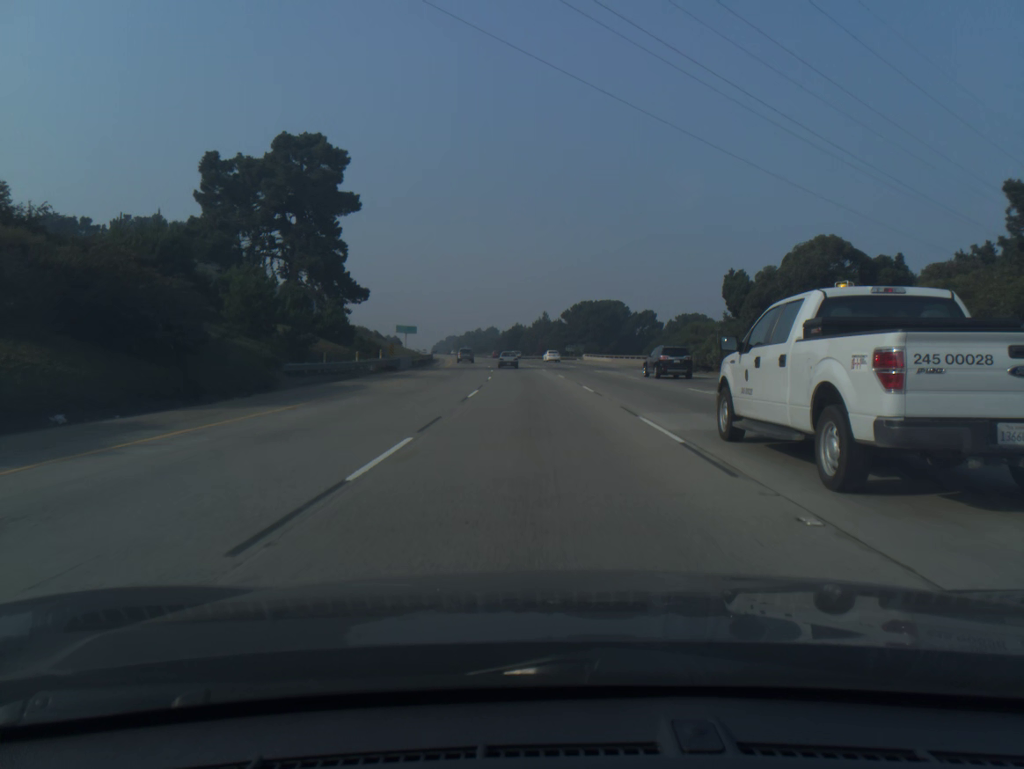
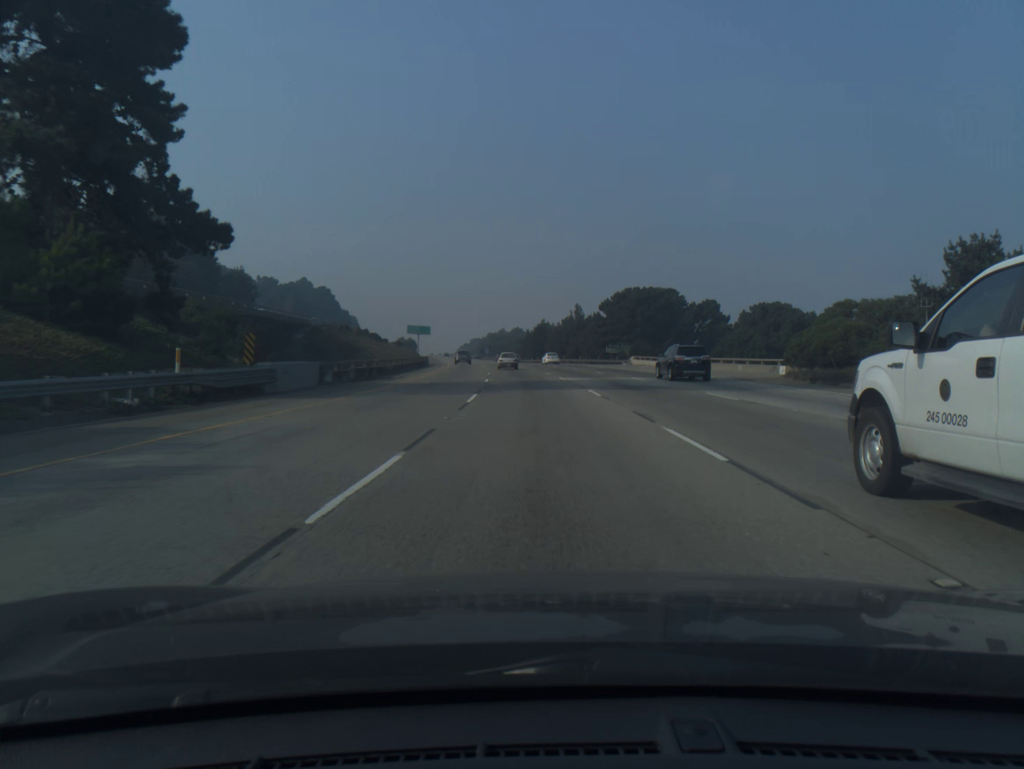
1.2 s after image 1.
(-0.6, +31.0) m; -2°
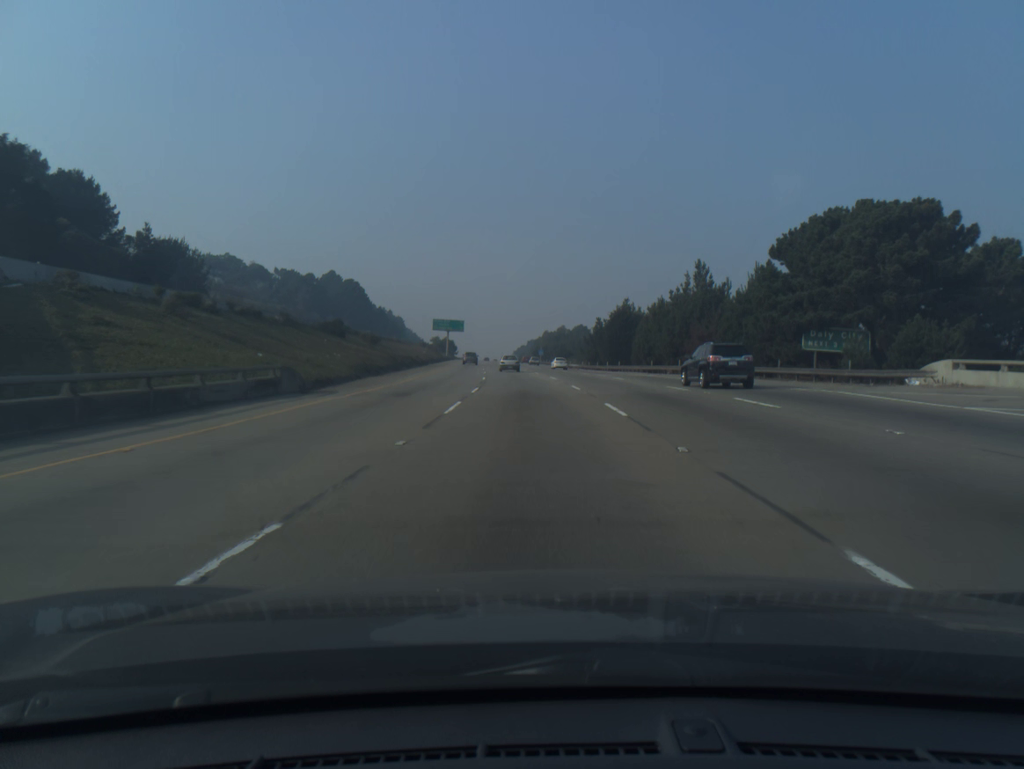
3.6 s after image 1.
(-2.2, +62.1) m; -4°
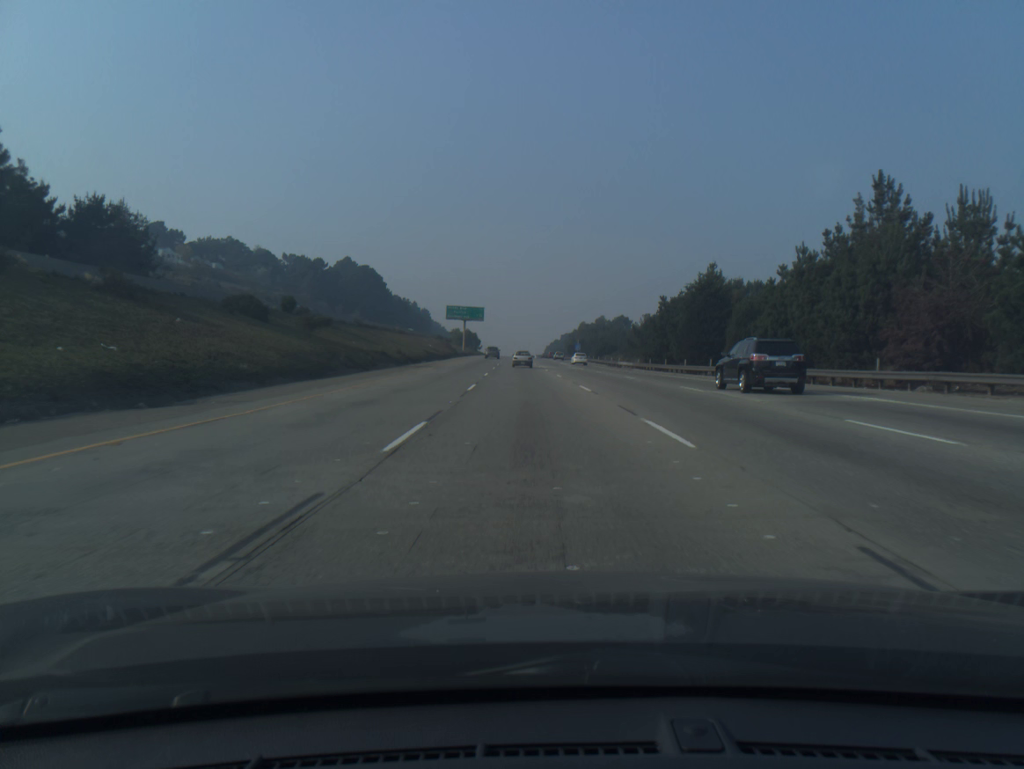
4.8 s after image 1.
(-0.7, +31.1) m; -2°
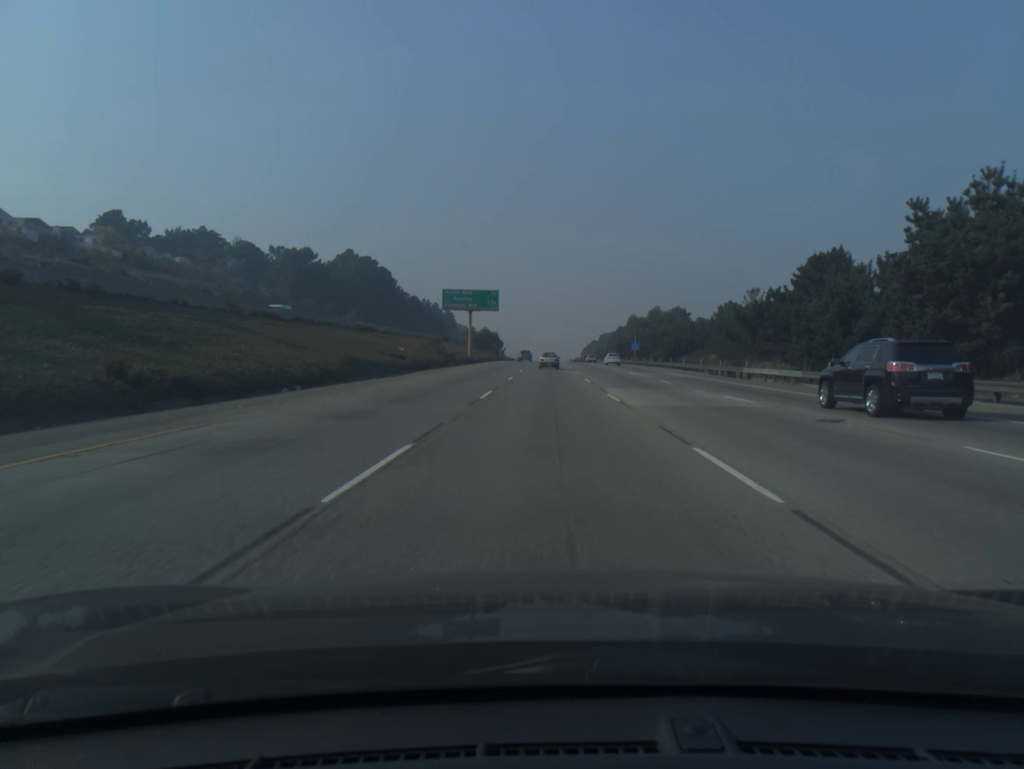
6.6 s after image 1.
(-1.2, +46.7) m; -3°
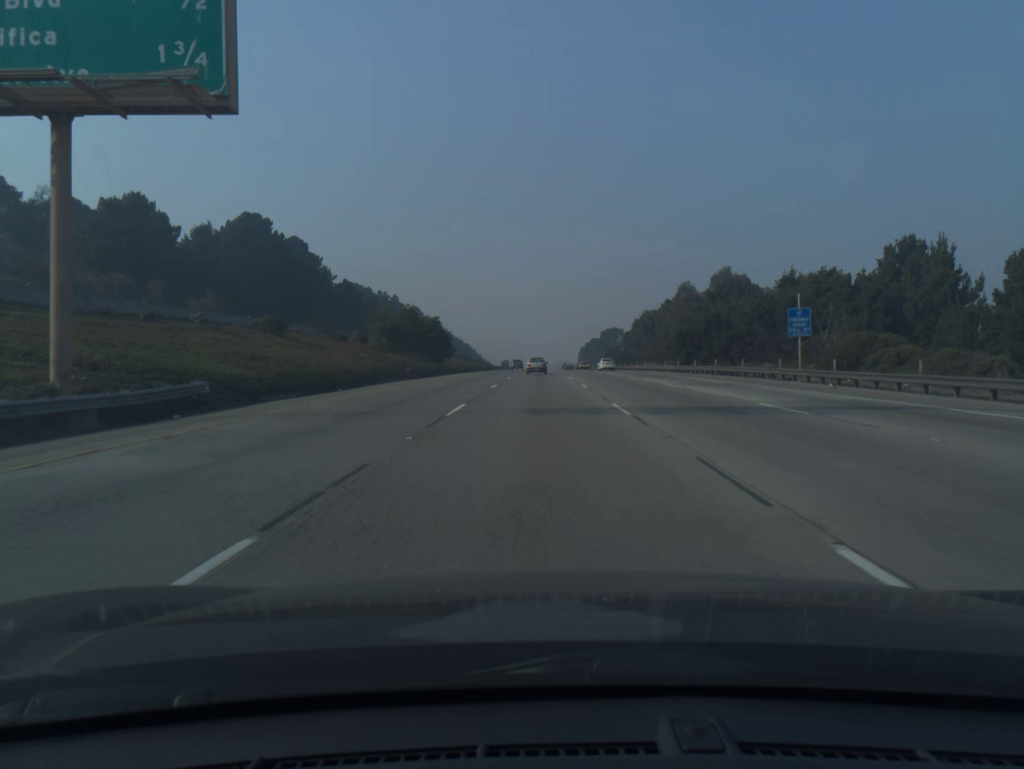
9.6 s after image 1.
(+0.6, +78.1) m; +1°
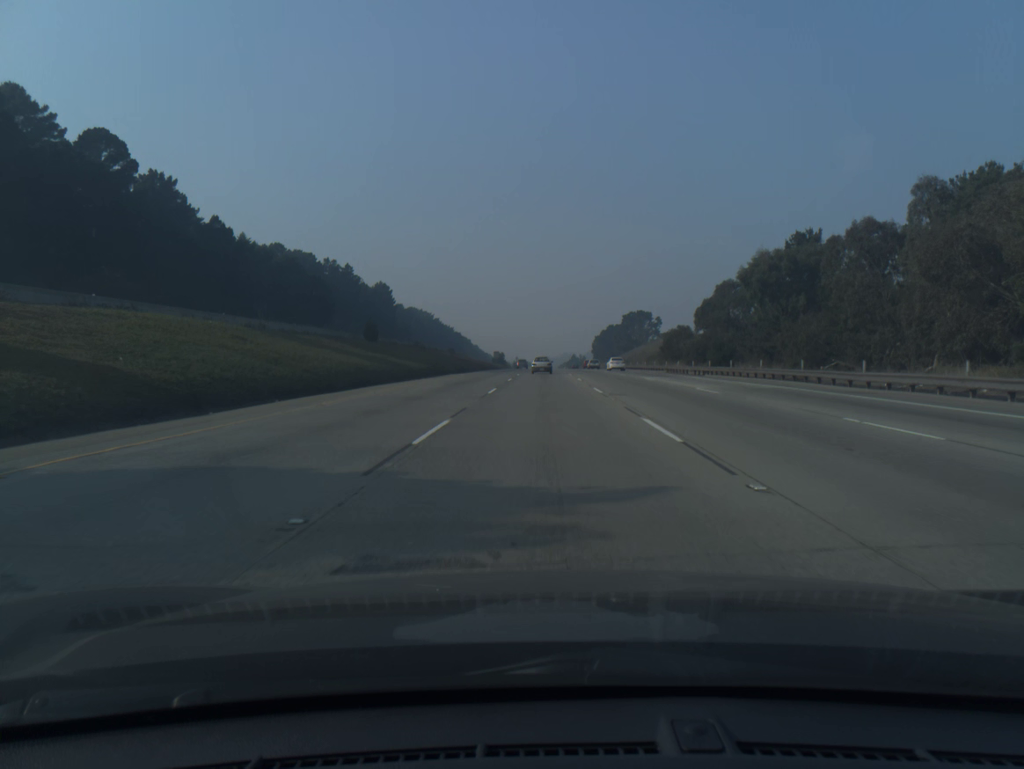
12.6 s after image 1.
(-0.4, +78.1) m; 0°
